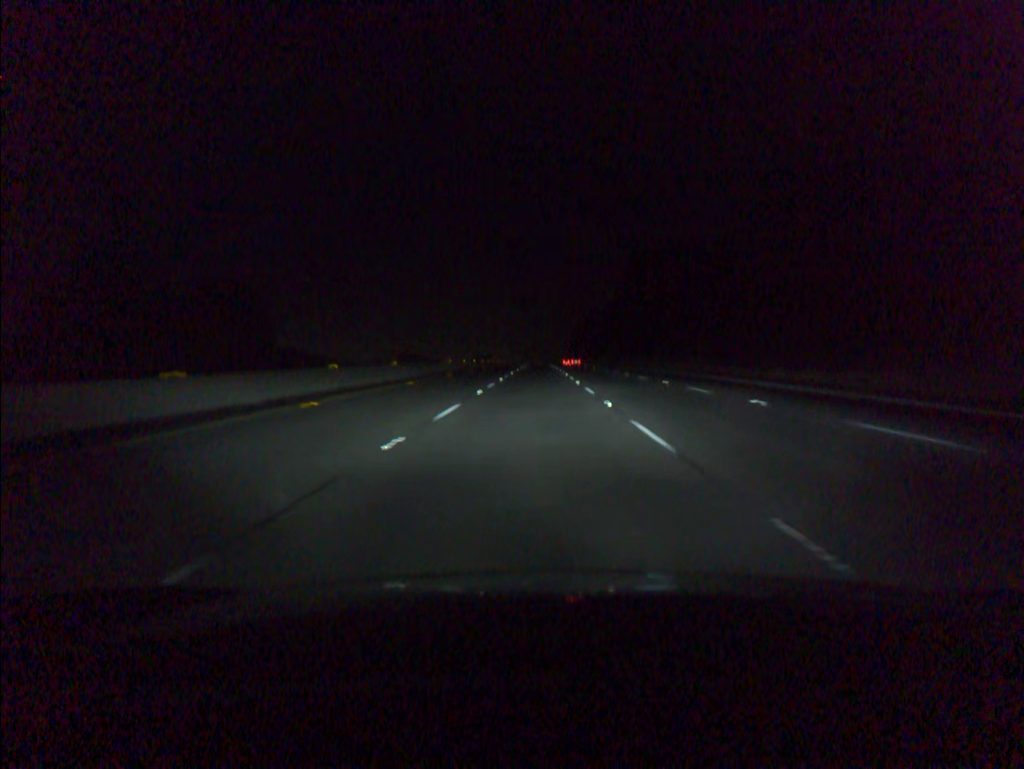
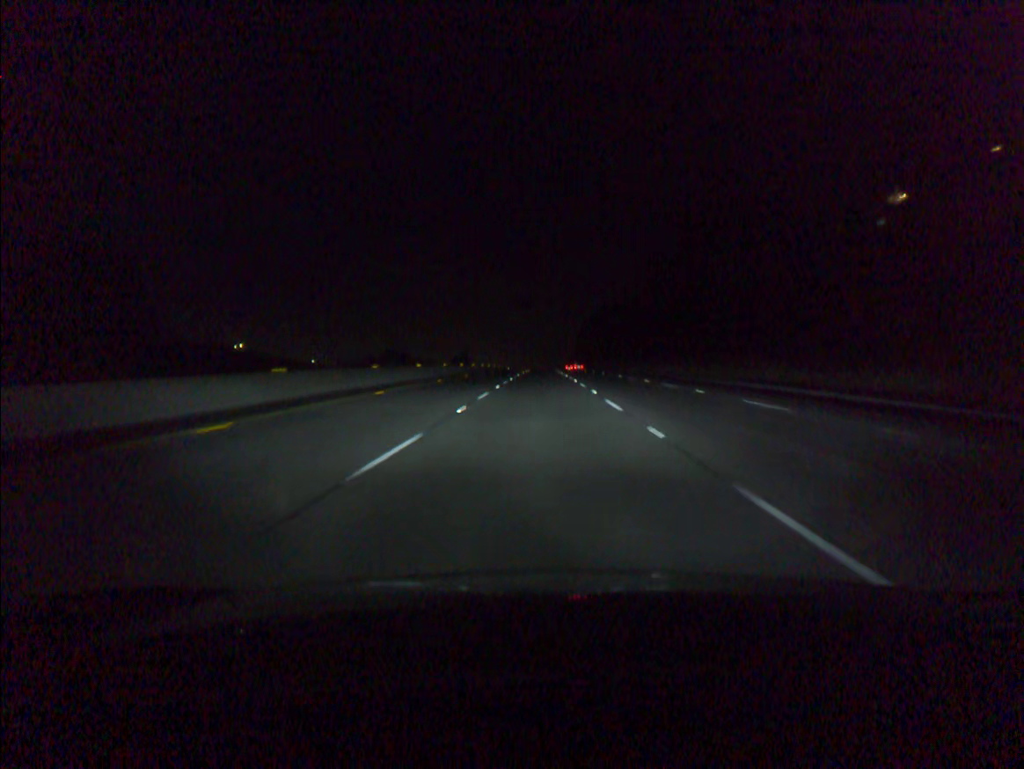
(-0.1, +50.9) m; 0°
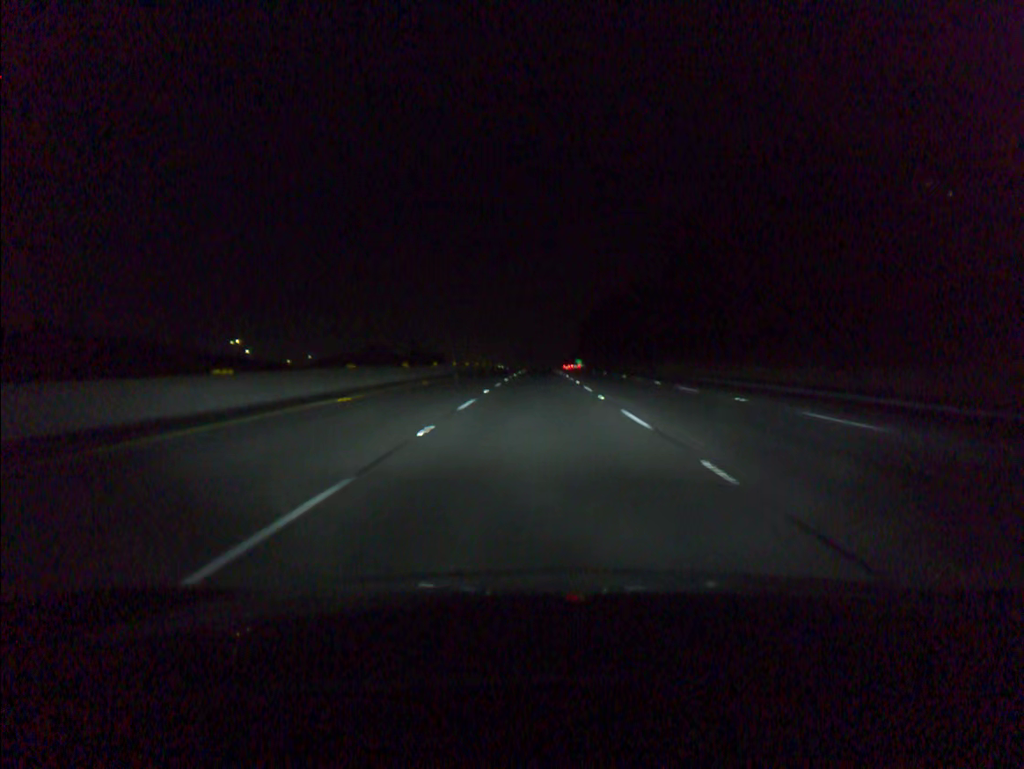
(+0.1, +34.0) m; 0°
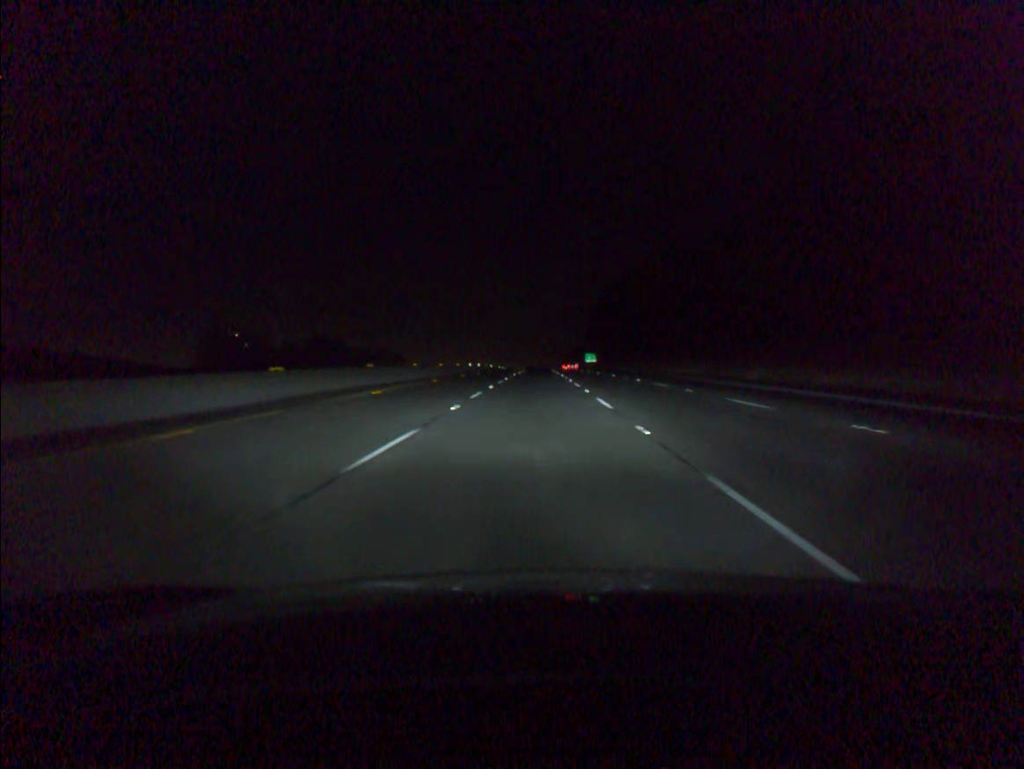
(+0.2, +68.0) m; 0°
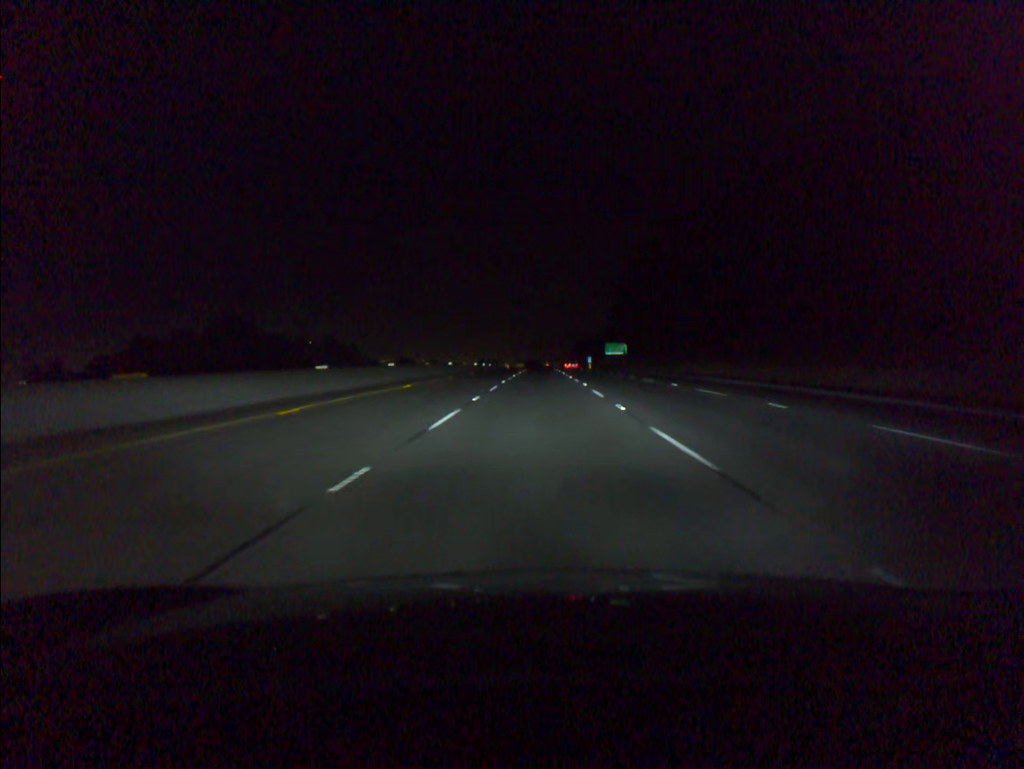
(-0.2, +68.2) m; 0°
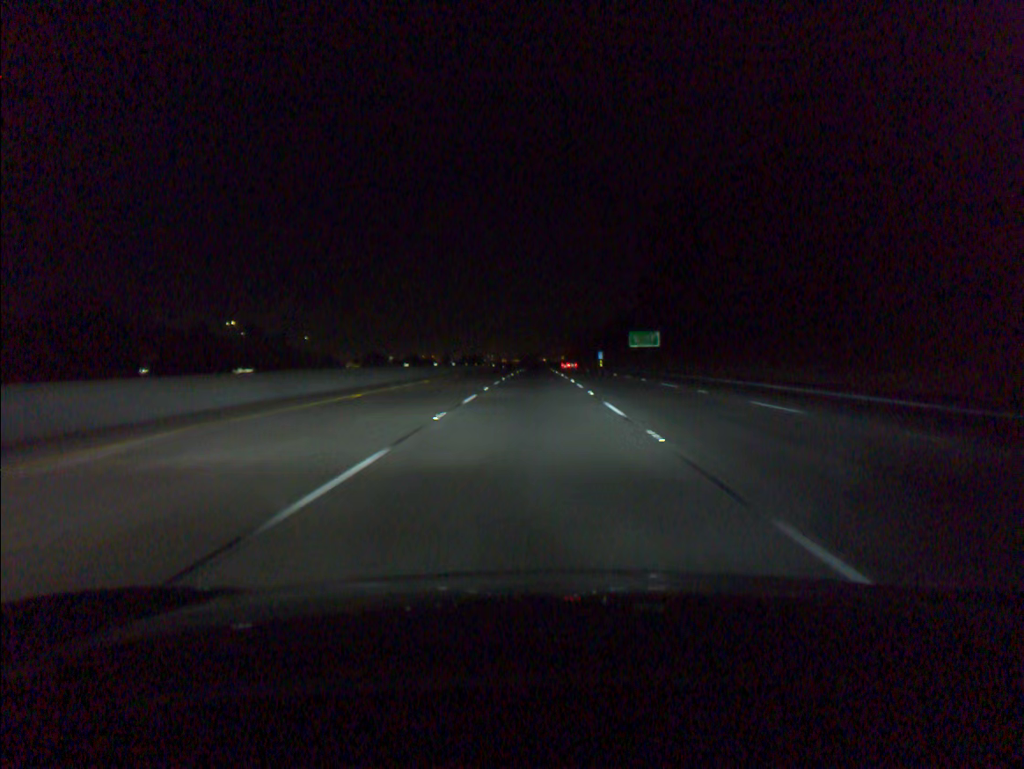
(+0.2, +51.4) m; 0°
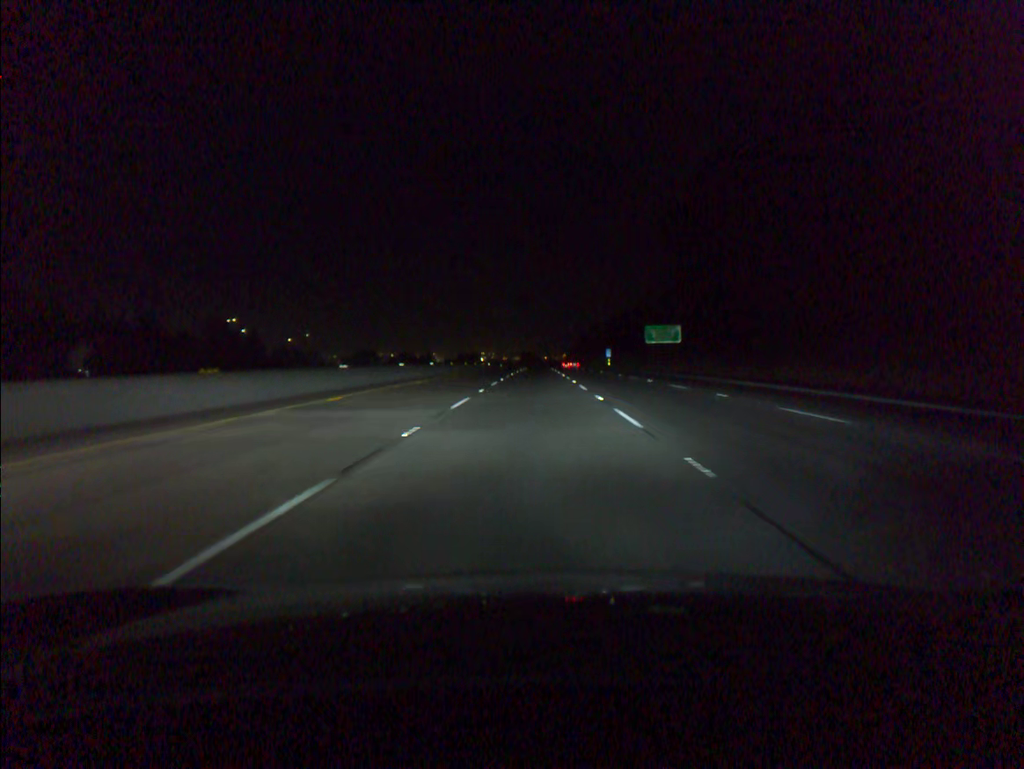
(0.0, +17.1) m; 0°
